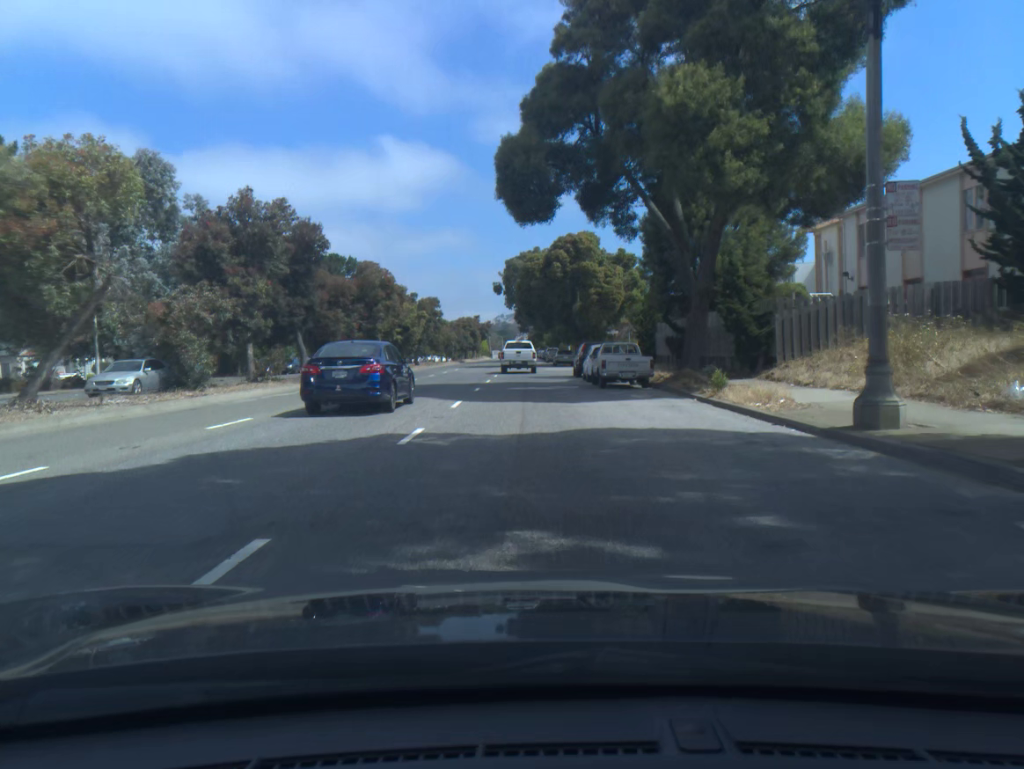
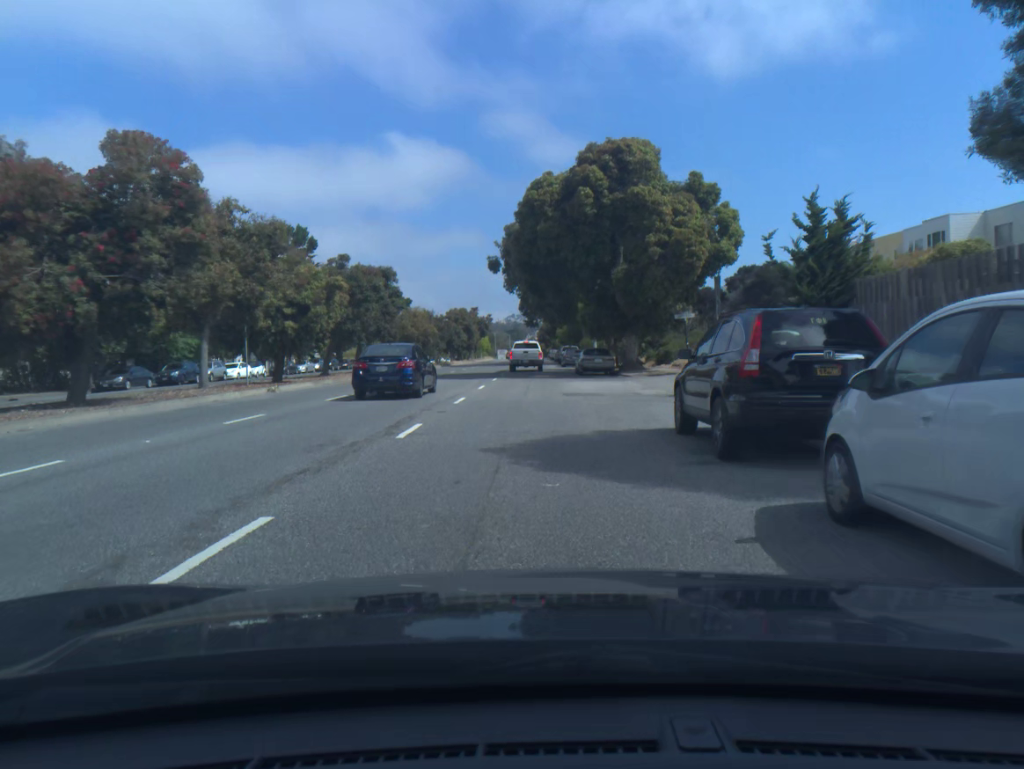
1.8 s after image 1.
(-0.2, +28.5) m; -1°
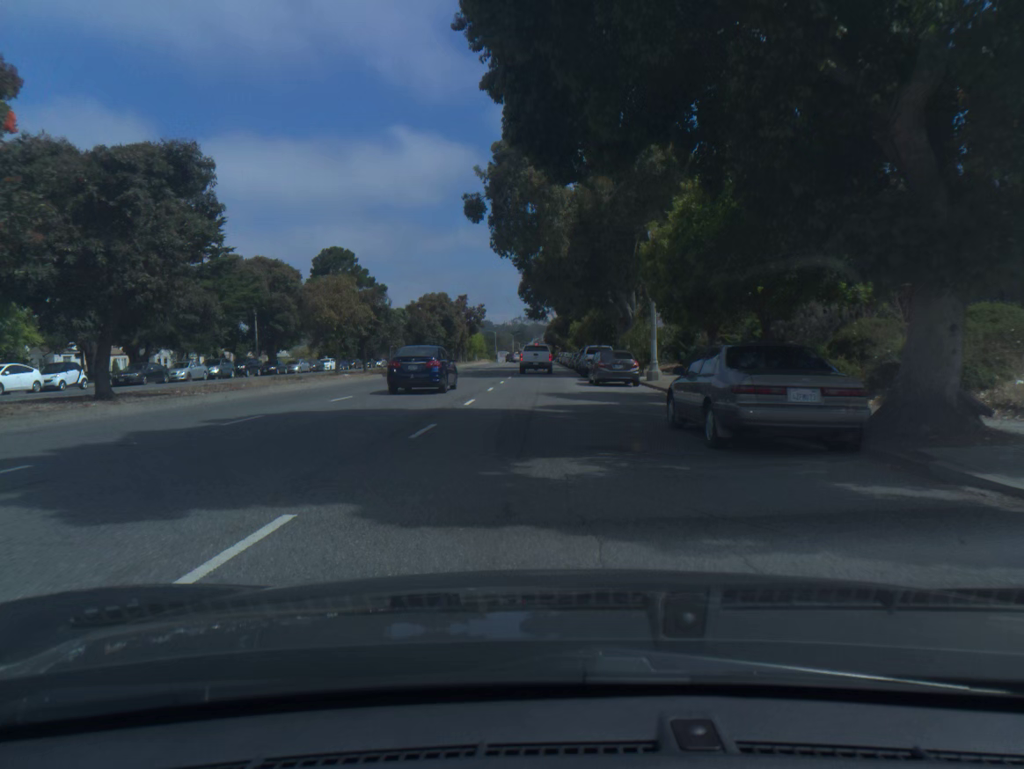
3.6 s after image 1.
(-0.2, +29.6) m; 0°
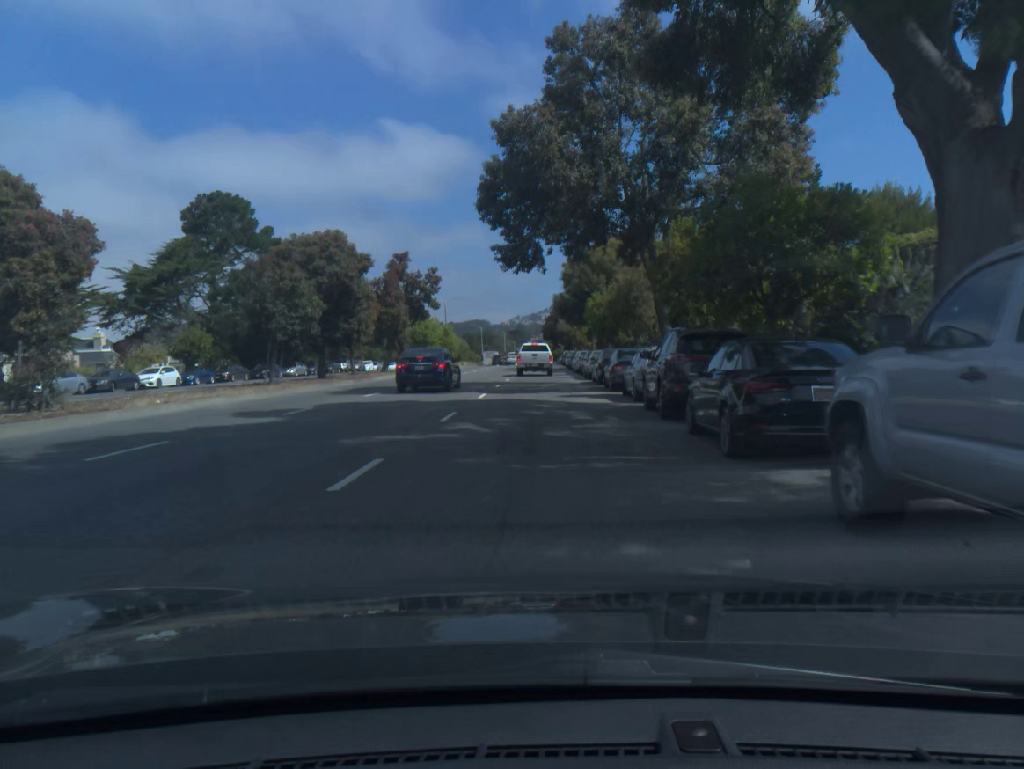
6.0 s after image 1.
(+0.2, +40.4) m; 0°
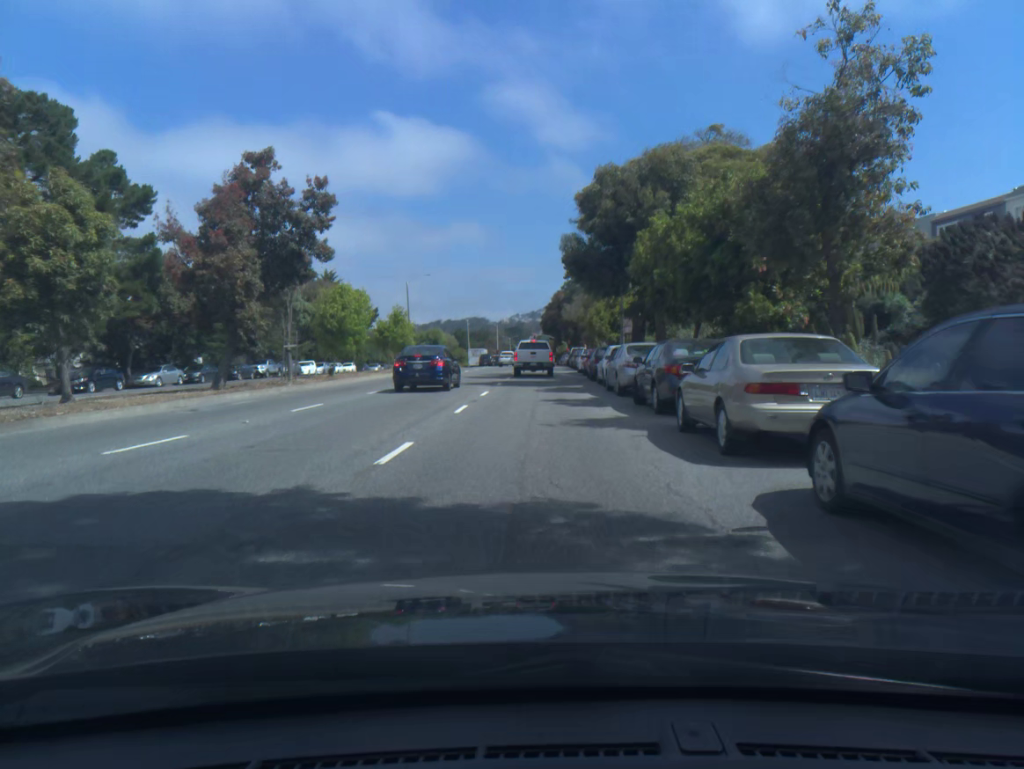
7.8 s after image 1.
(+0.1, +28.5) m; 0°
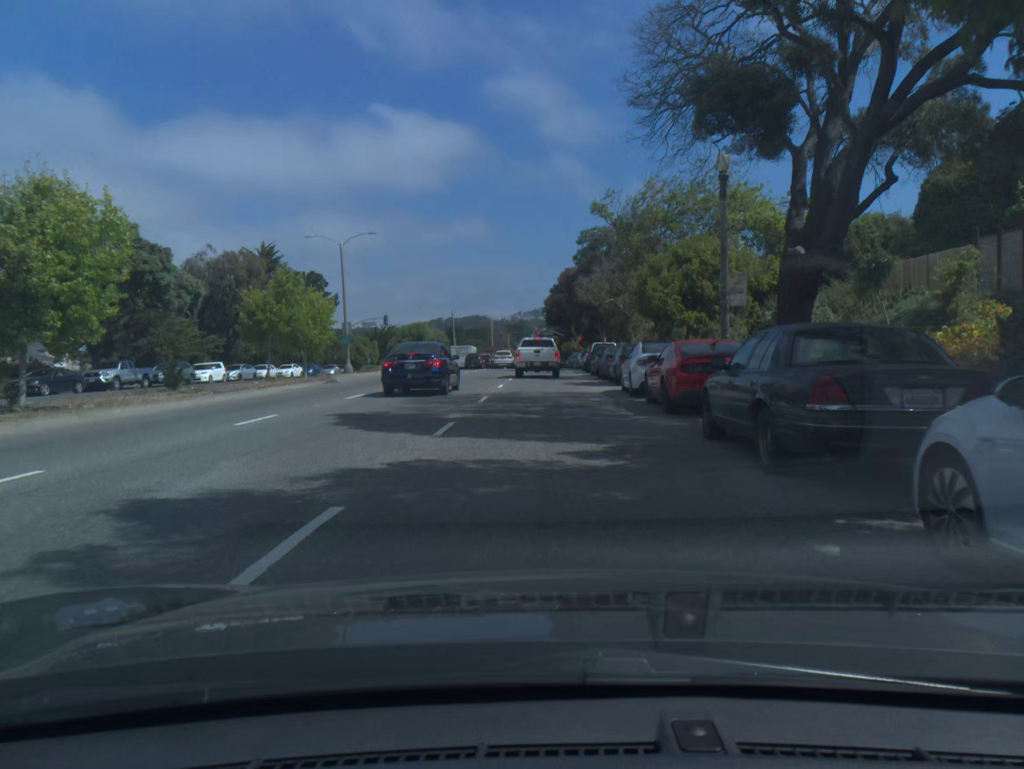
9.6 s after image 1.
(-0.1, +25.9) m; 0°
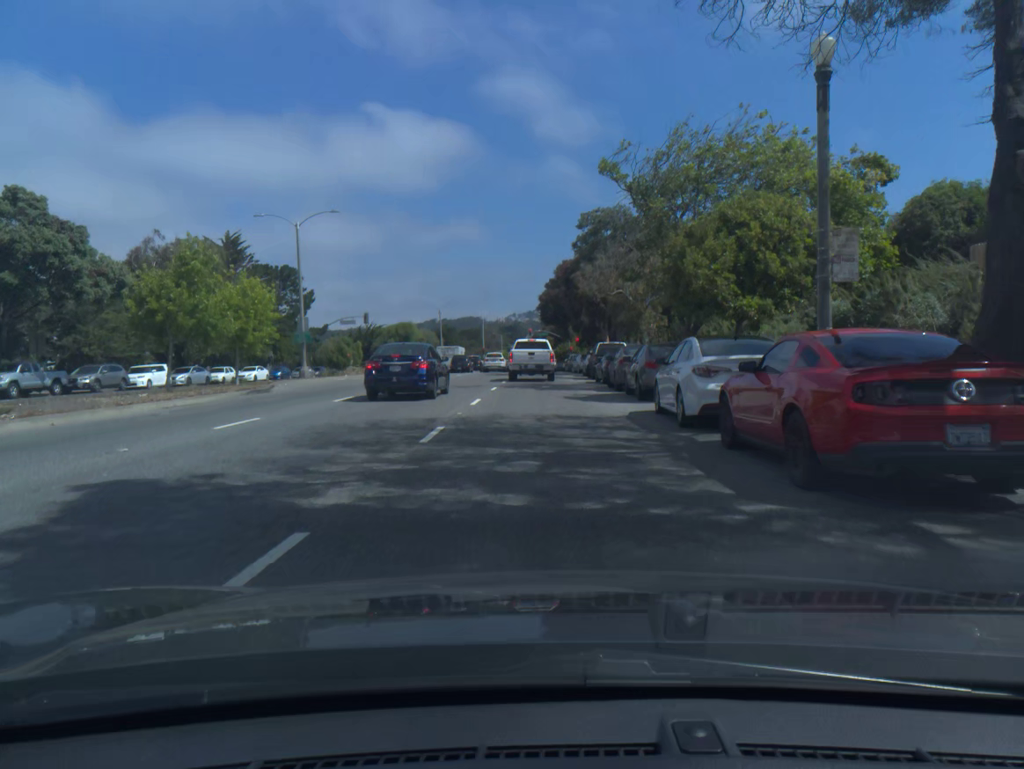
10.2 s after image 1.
(0.0, +8.0) m; 0°
